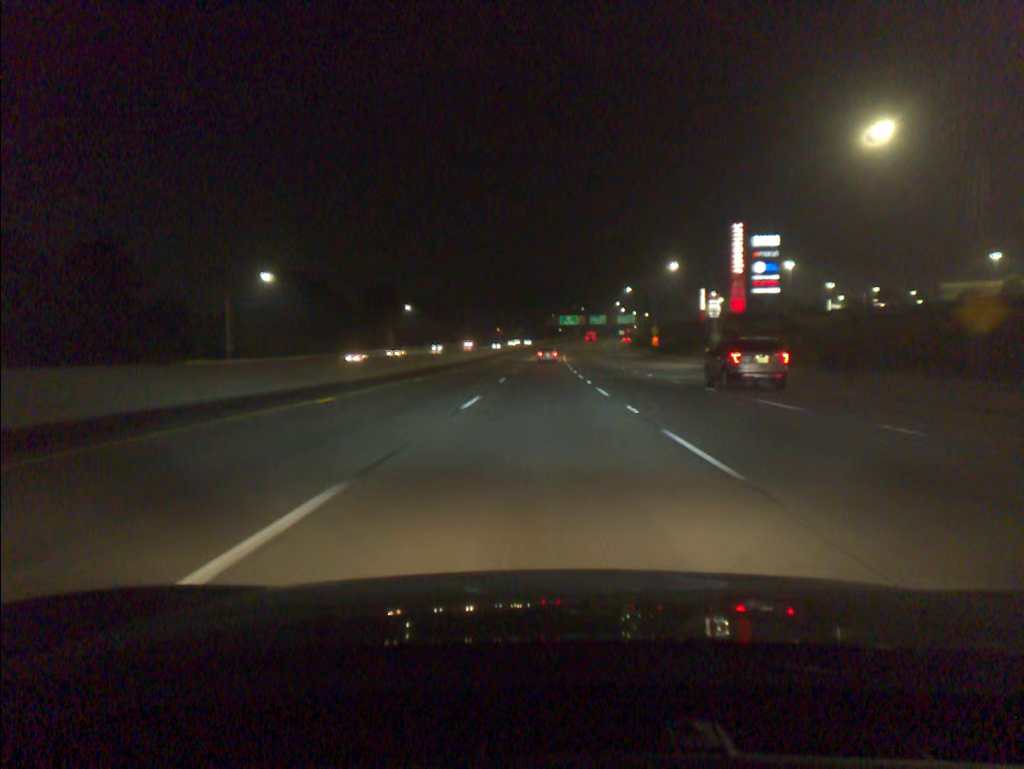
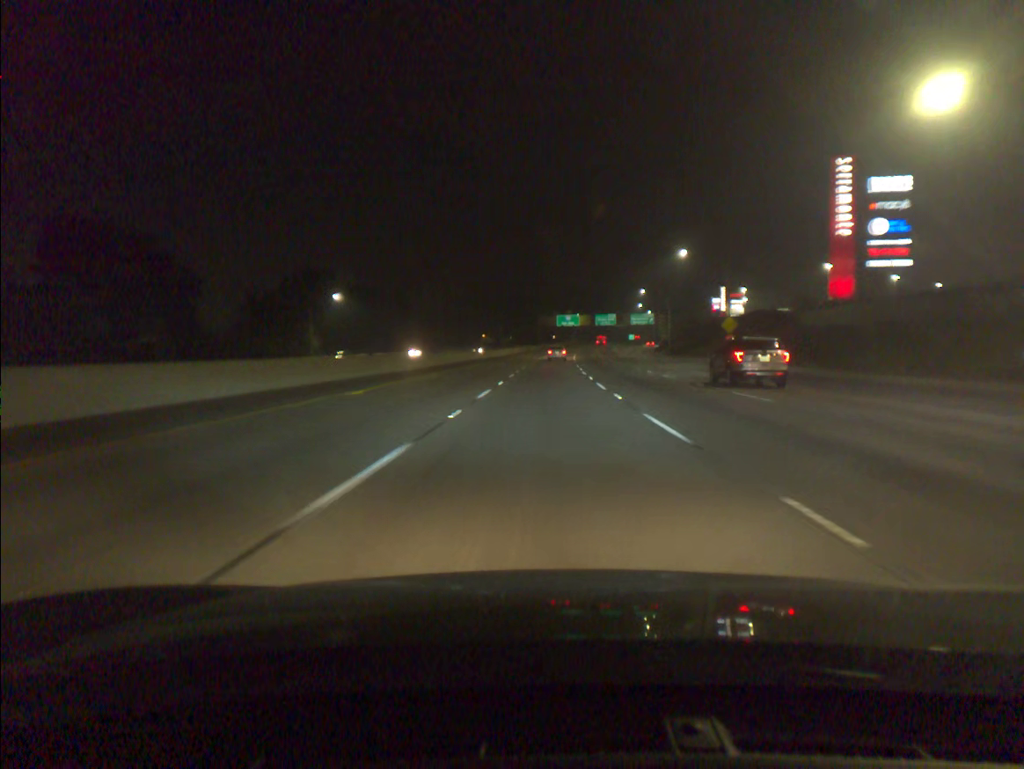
(+0.1, +55.6) m; +1°
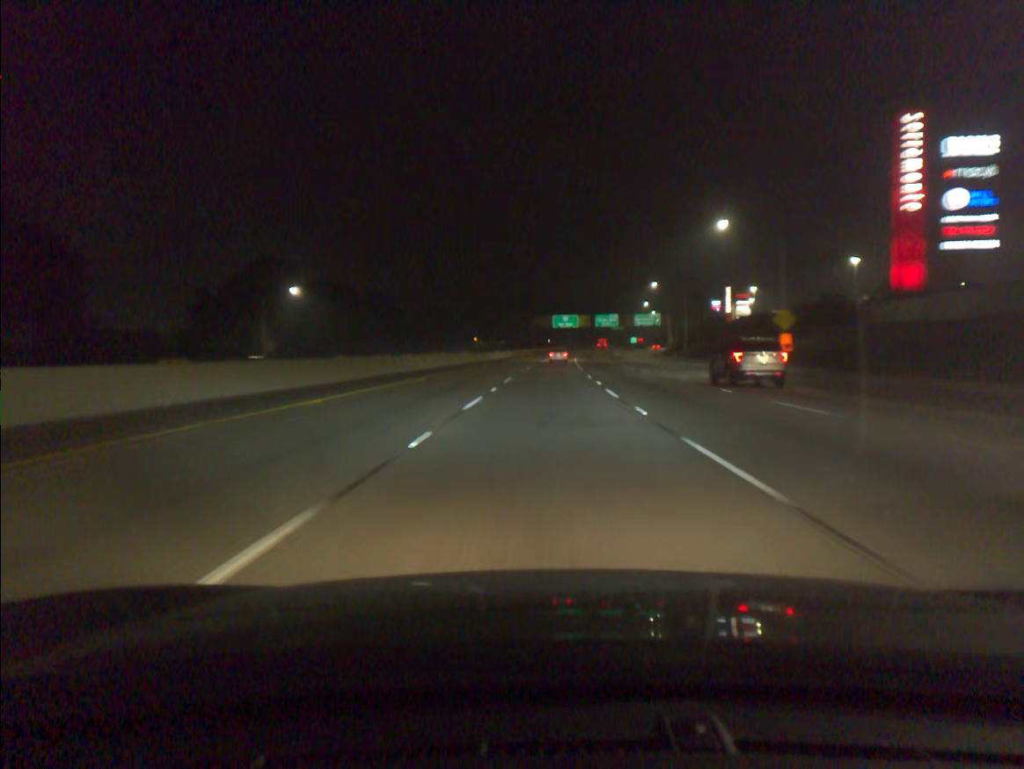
(+0.1, +18.6) m; 0°
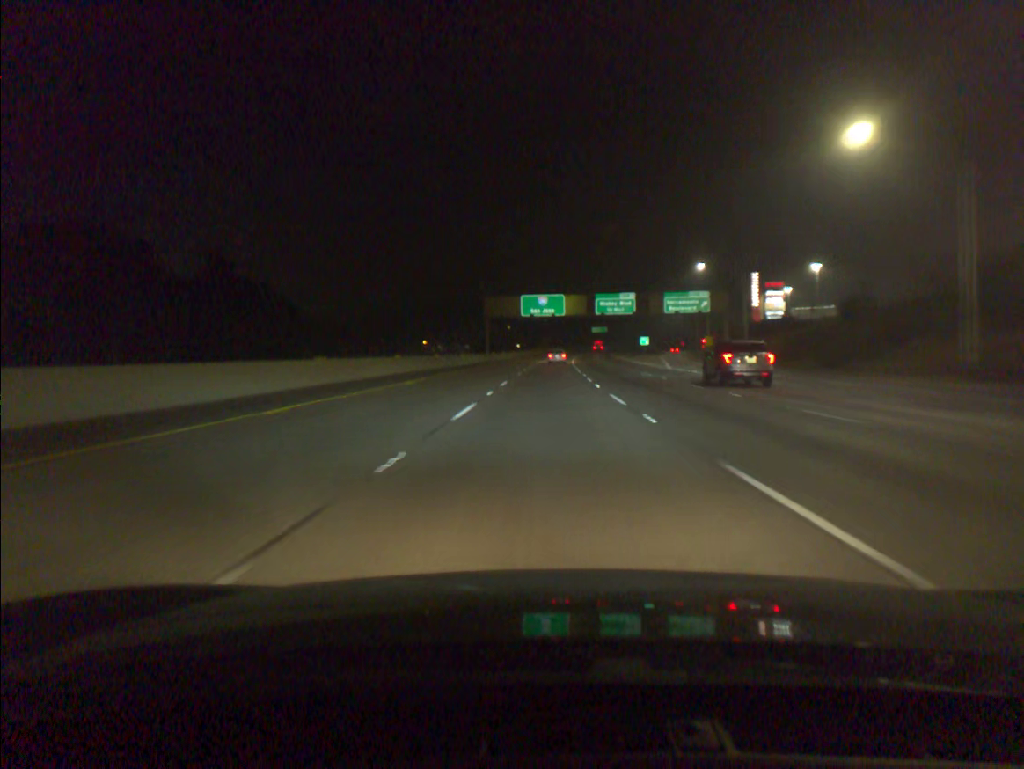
(+1.4, +75.2) m; +2°
